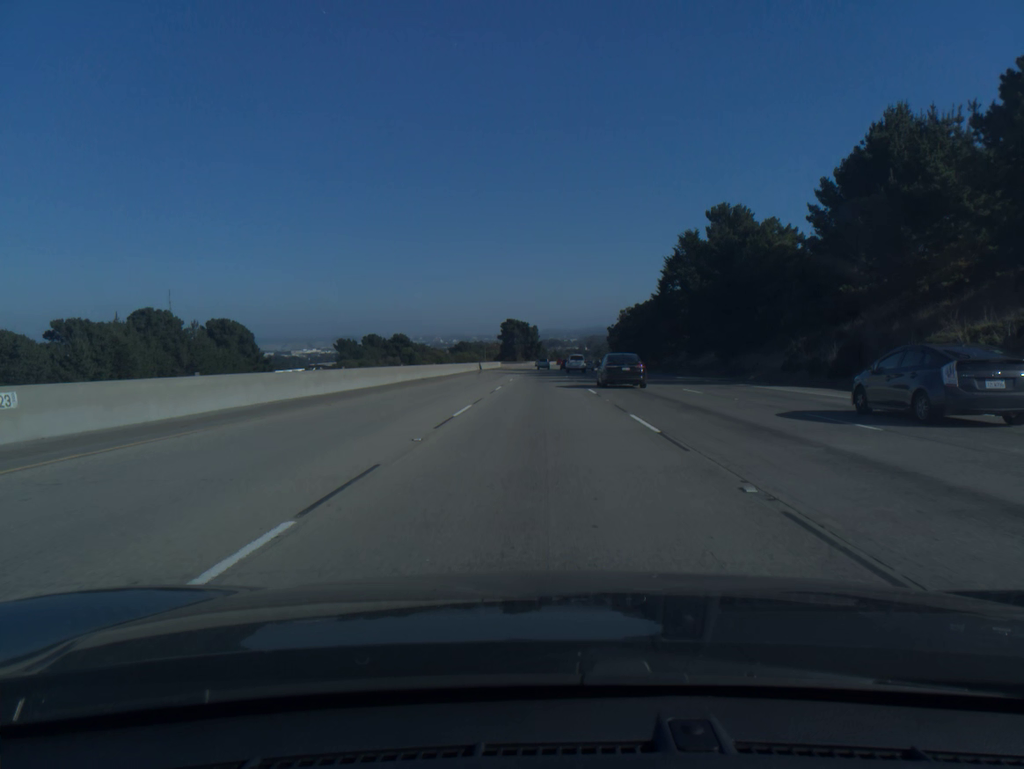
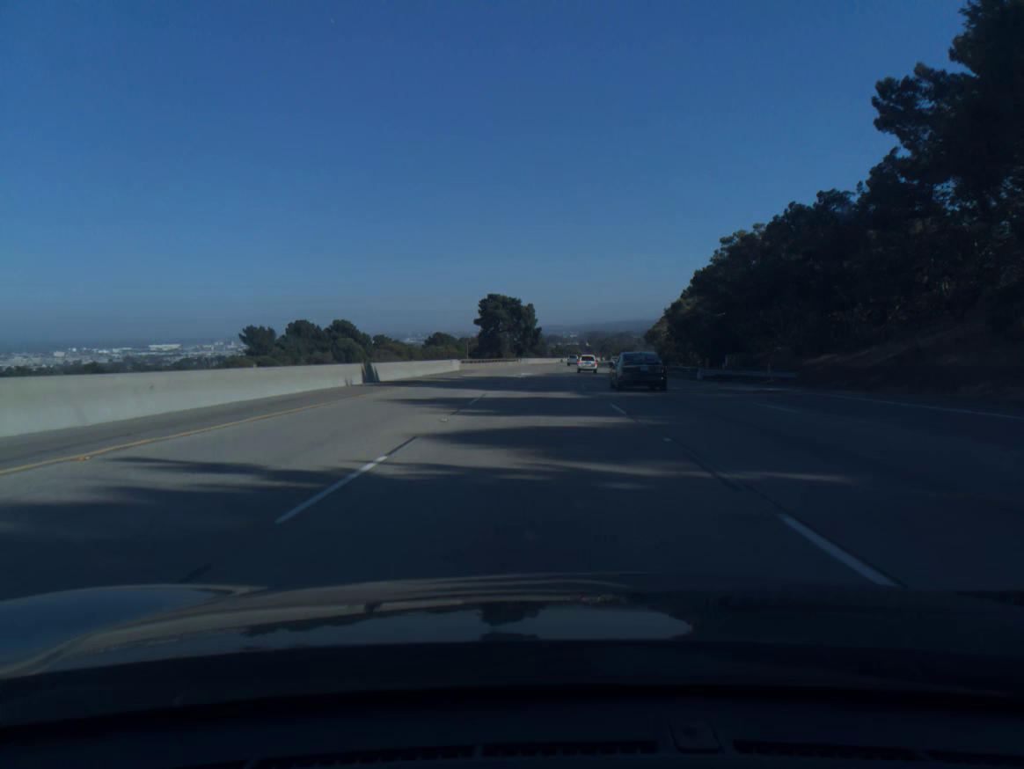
(+0.3, +69.1) m; 0°
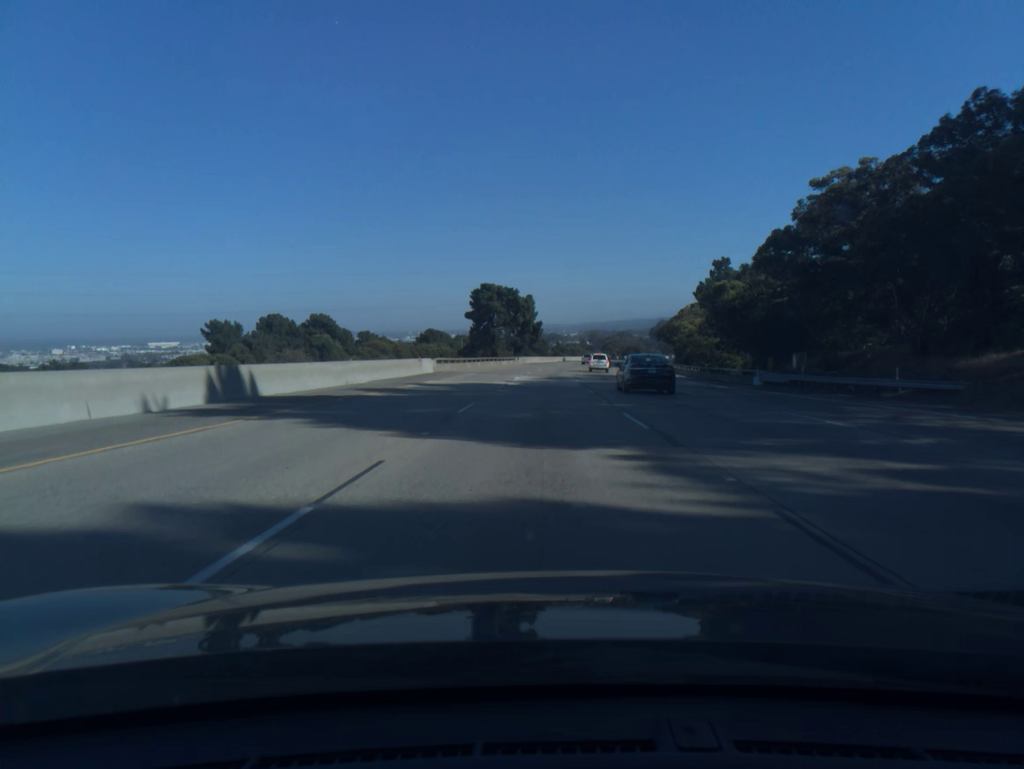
(0.0, +17.6) m; 0°
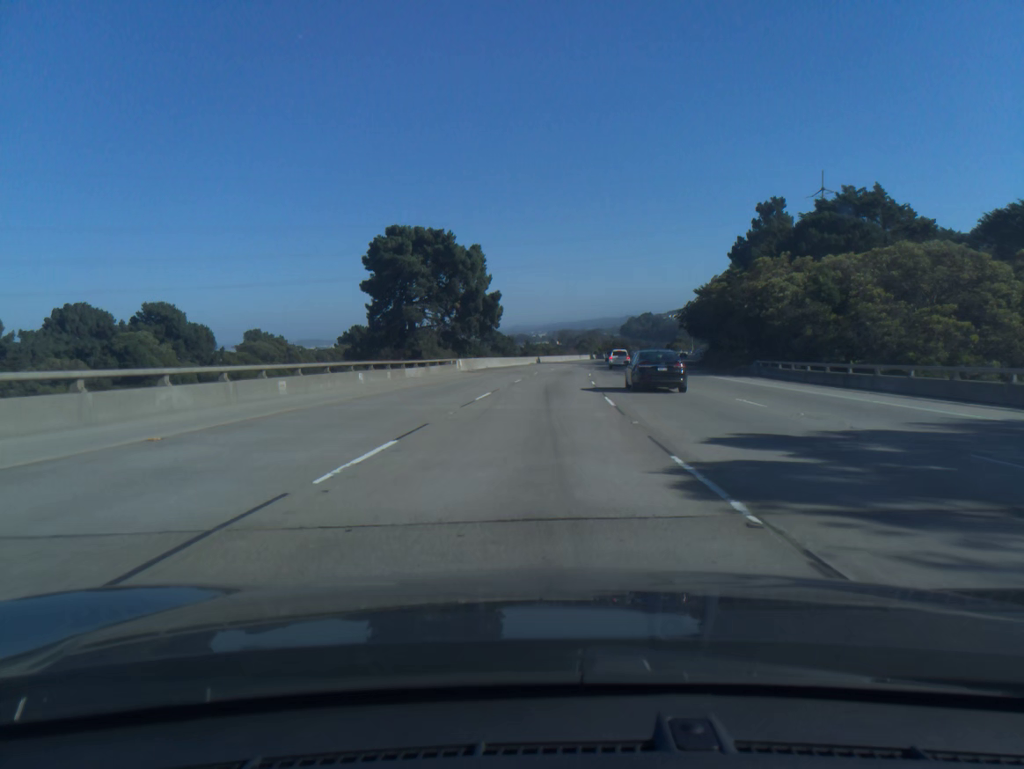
(+0.8, +53.4) m; +2°
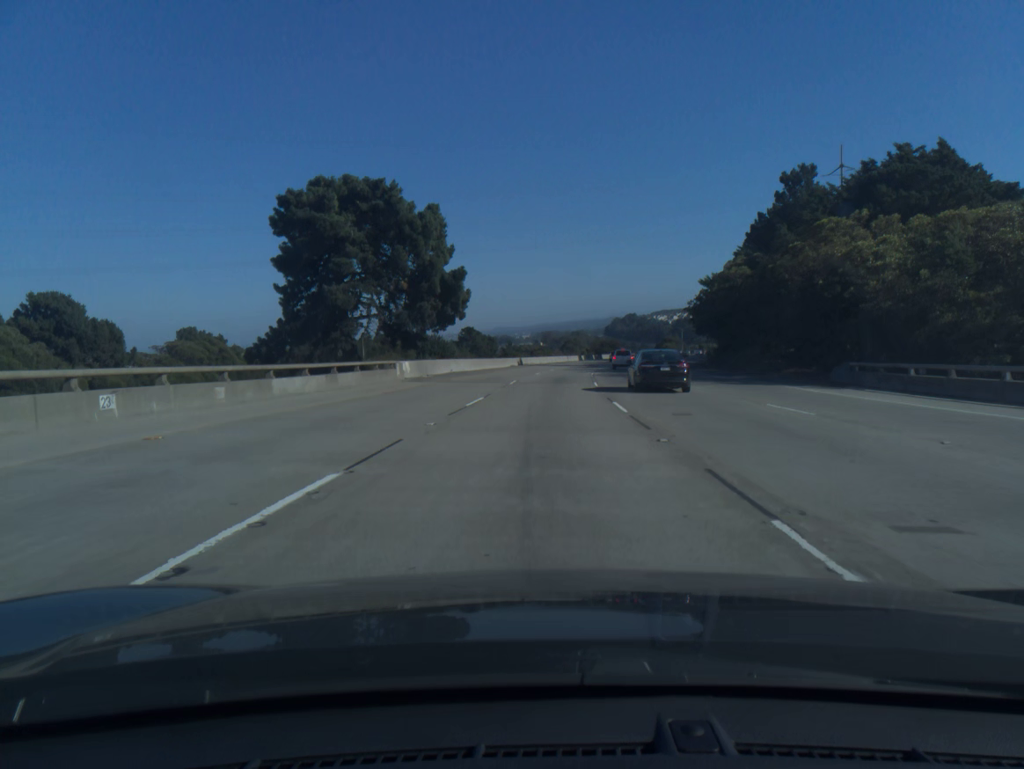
(+0.2, +18.0) m; +1°
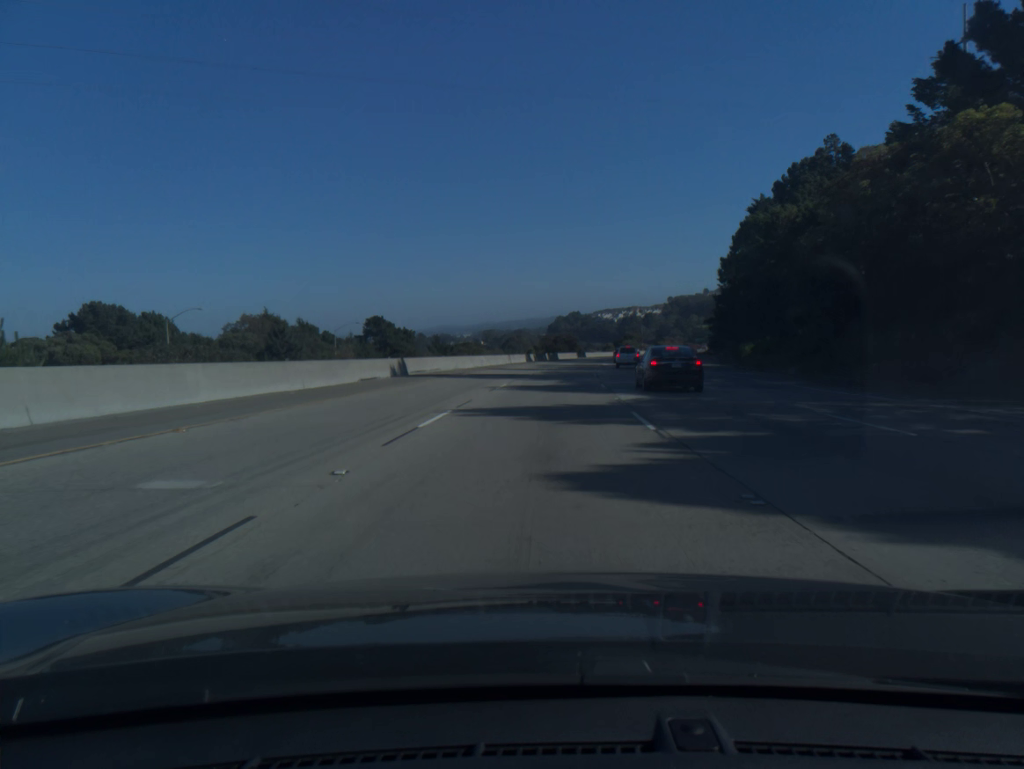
(+1.9, +53.9) m; +4°
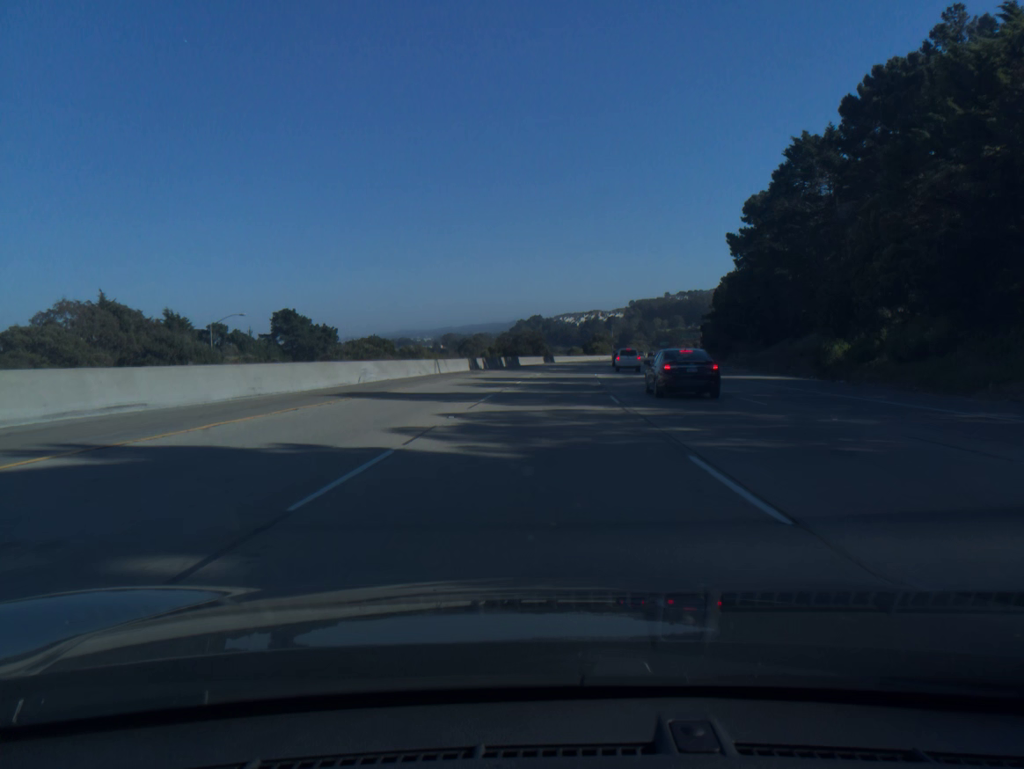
(+0.8, +36.0) m; +3°
